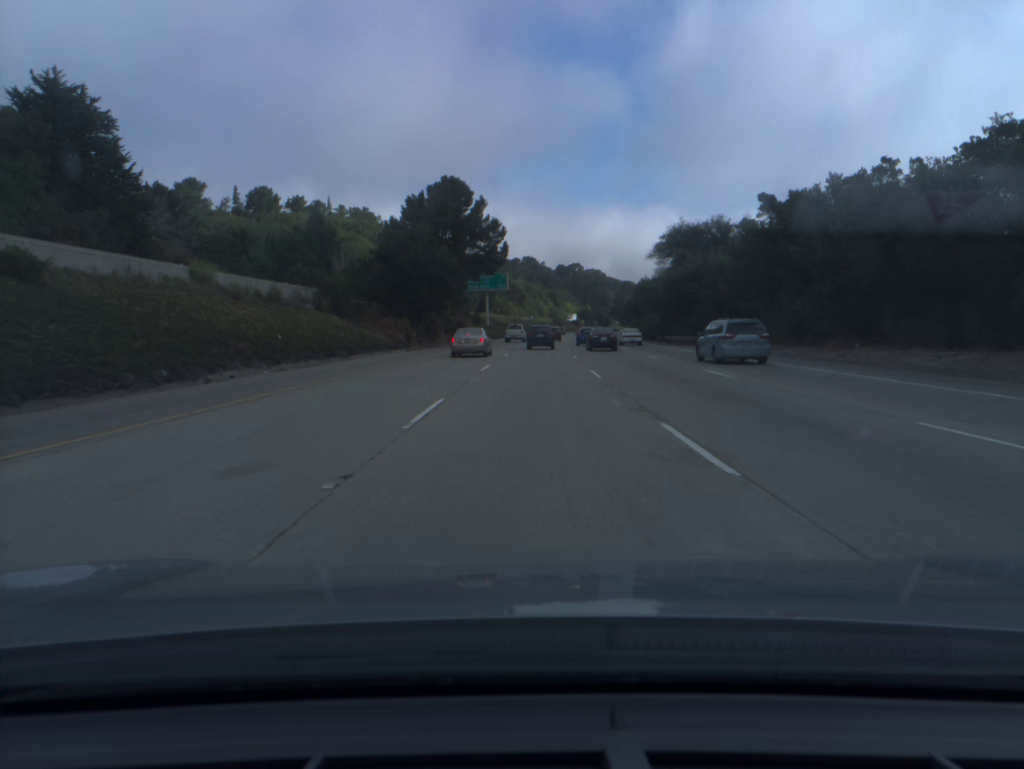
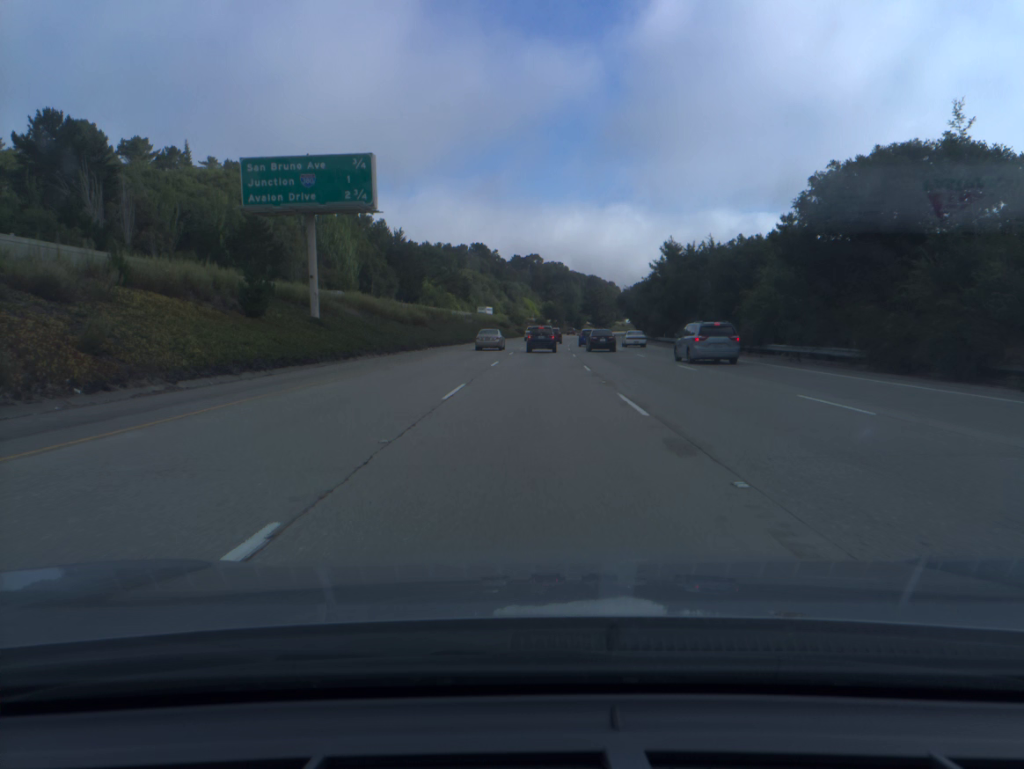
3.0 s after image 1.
(+2.3, +83.1) m; +3°
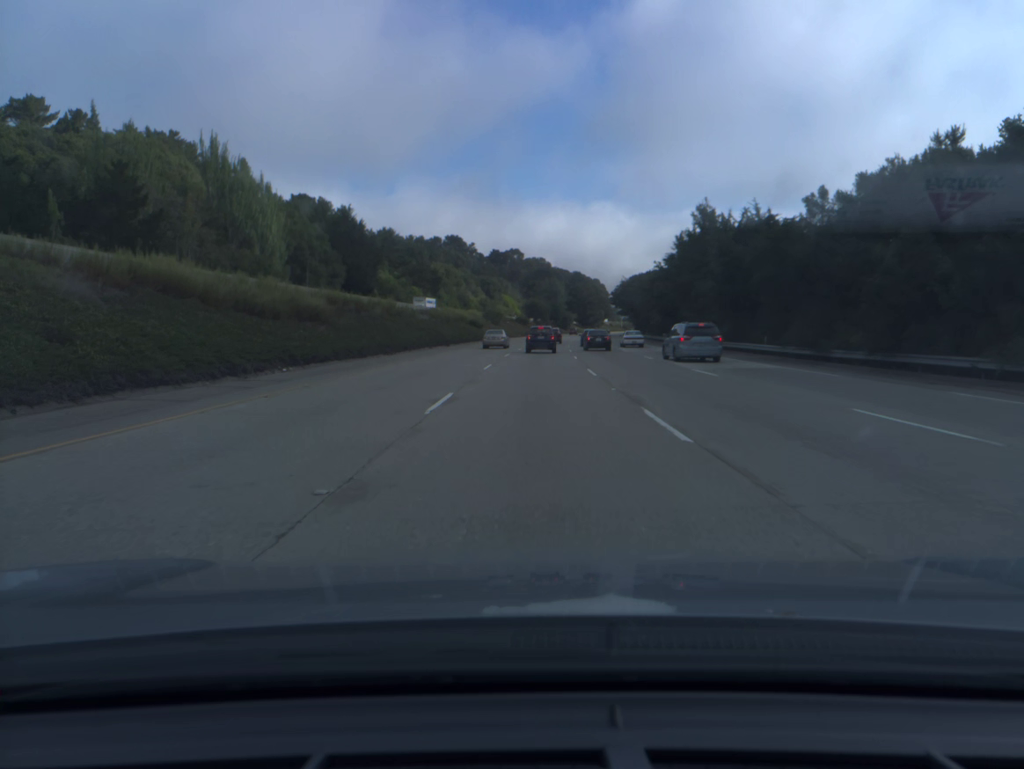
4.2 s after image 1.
(+0.4, +32.3) m; +1°
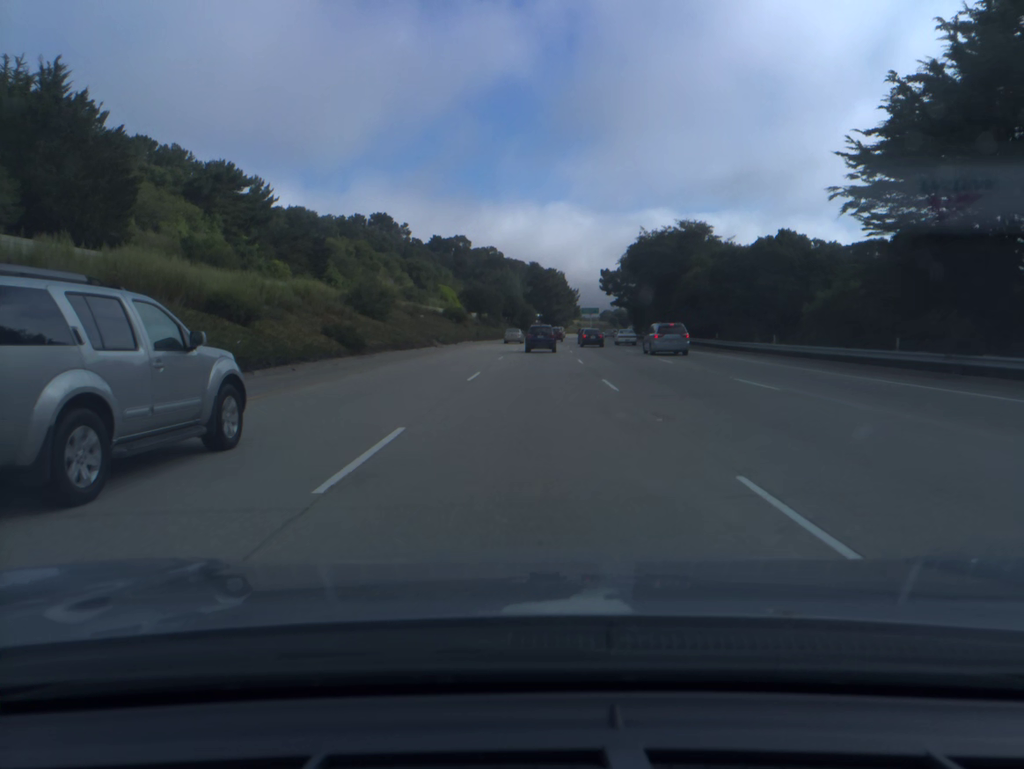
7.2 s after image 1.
(+2.4, +79.2) m; +3°
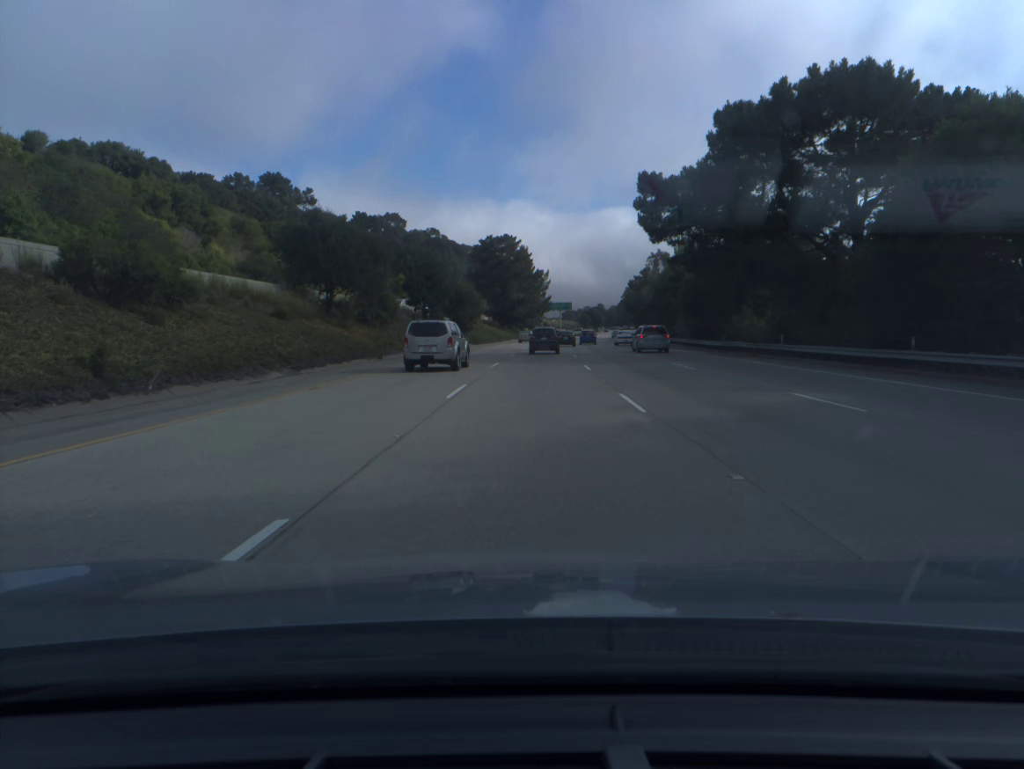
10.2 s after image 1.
(+2.3, +77.8) m; +3°
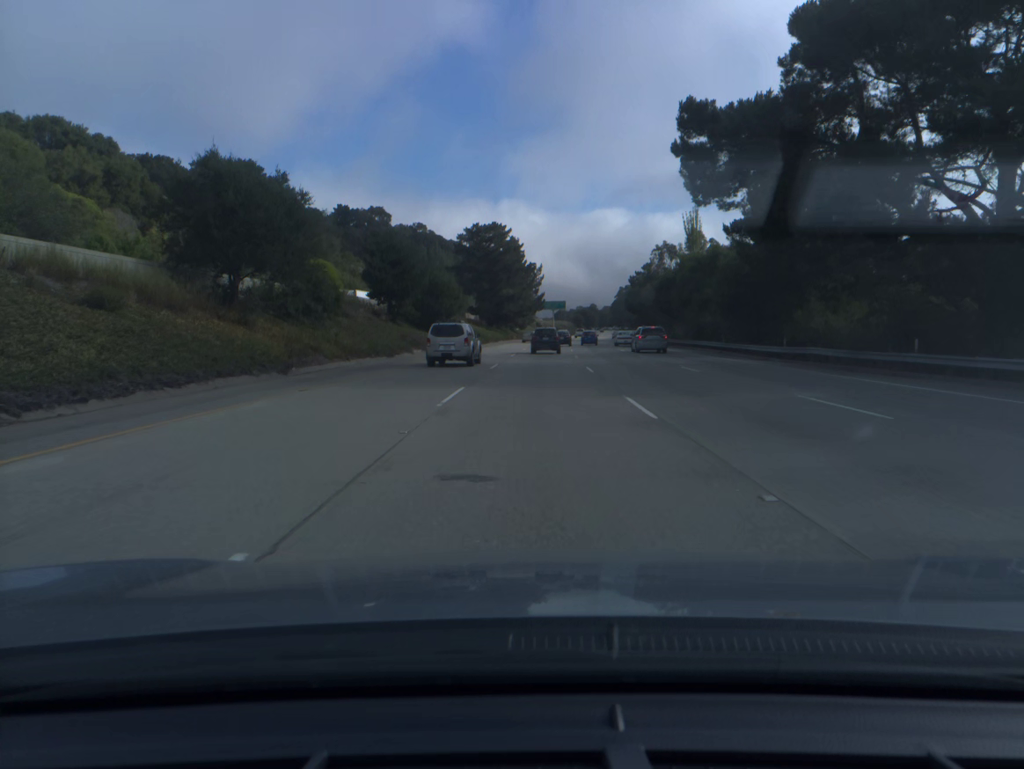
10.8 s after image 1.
(+0.1, +15.6) m; +1°
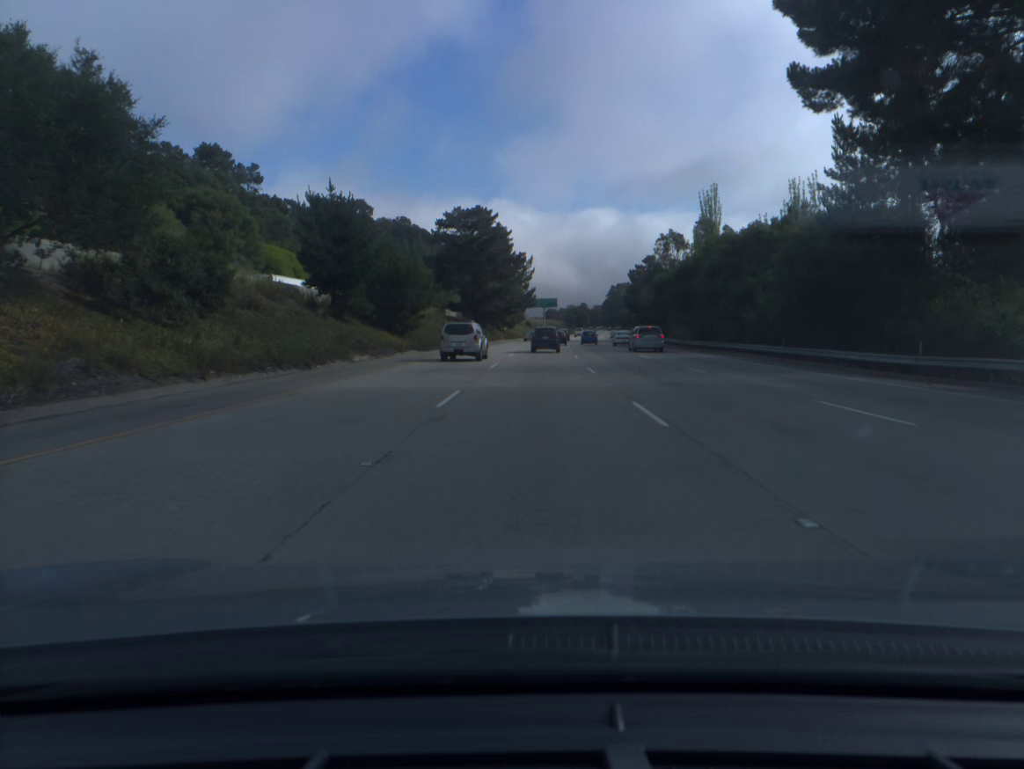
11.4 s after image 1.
(+0.1, +15.6) m; +1°
